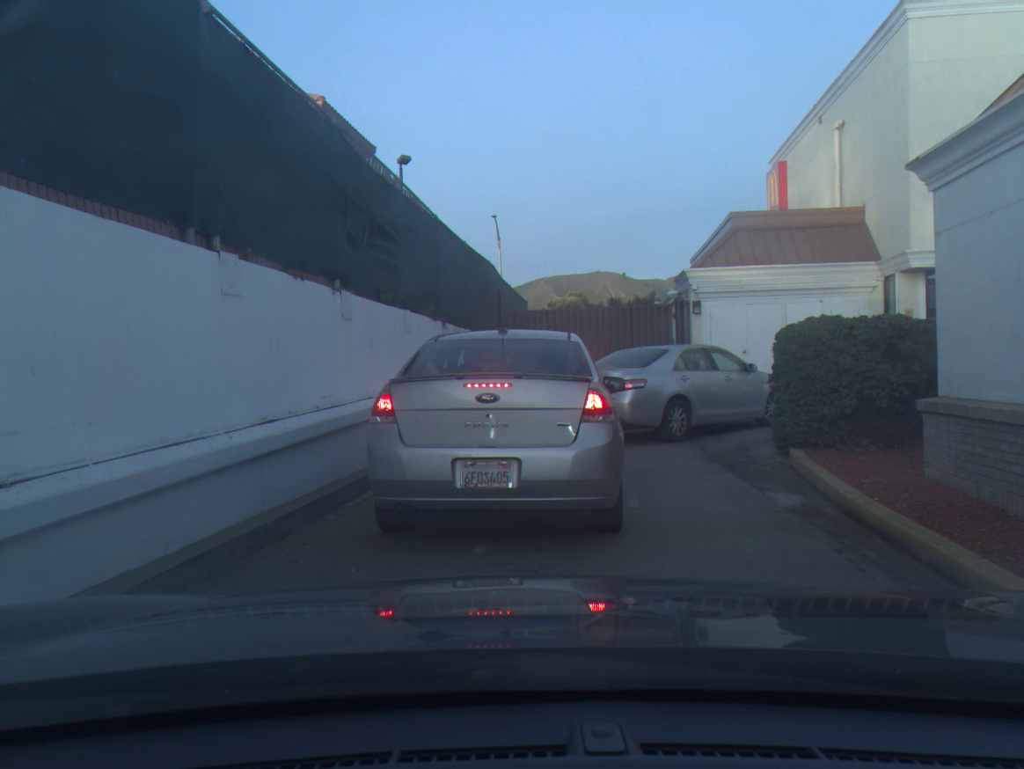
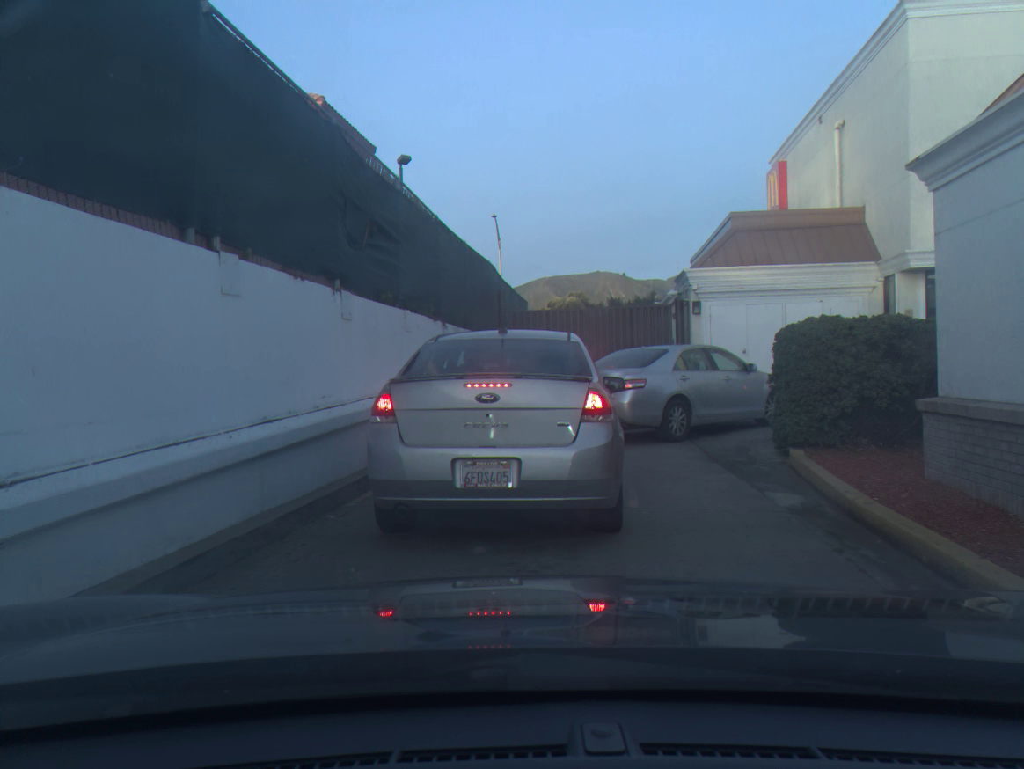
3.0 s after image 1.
(0.0, 0.0) m; 0°
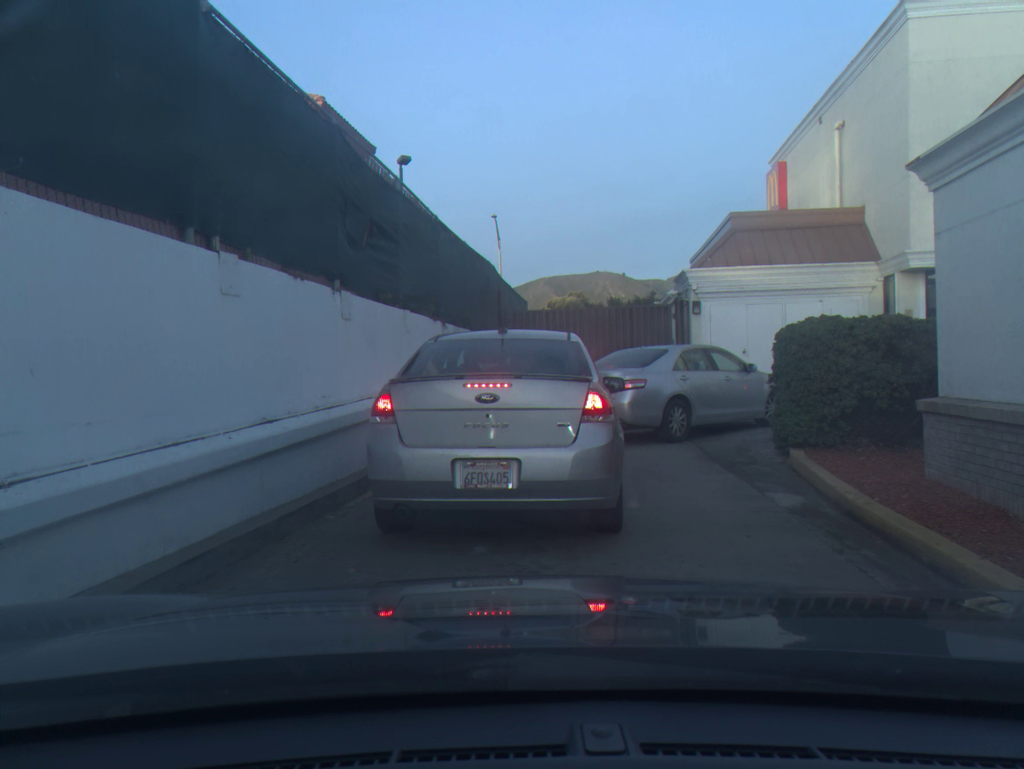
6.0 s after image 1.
(0.0, 0.0) m; 0°
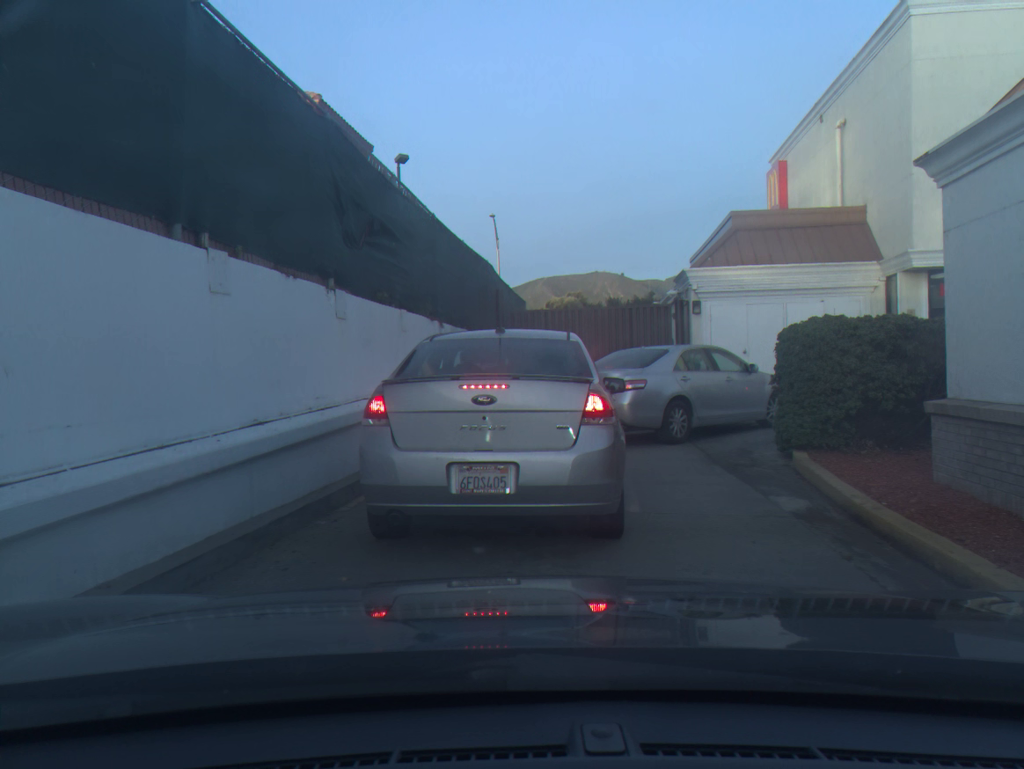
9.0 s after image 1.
(0.0, +0.1) m; 0°
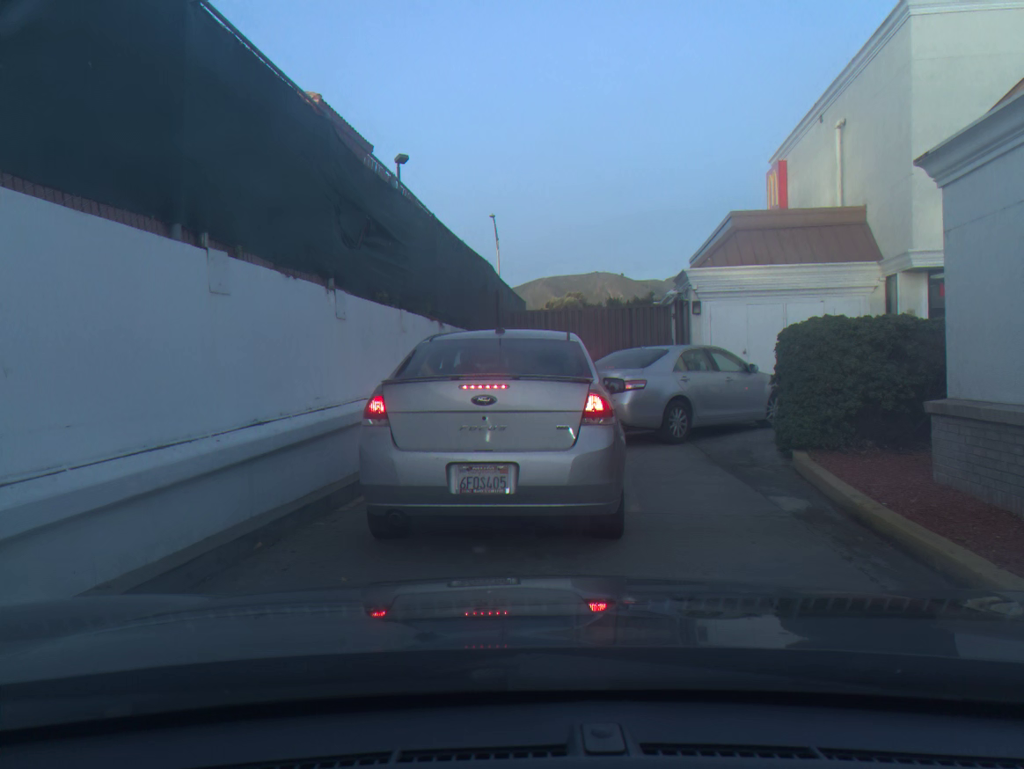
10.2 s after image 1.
(0.0, 0.0) m; 0°
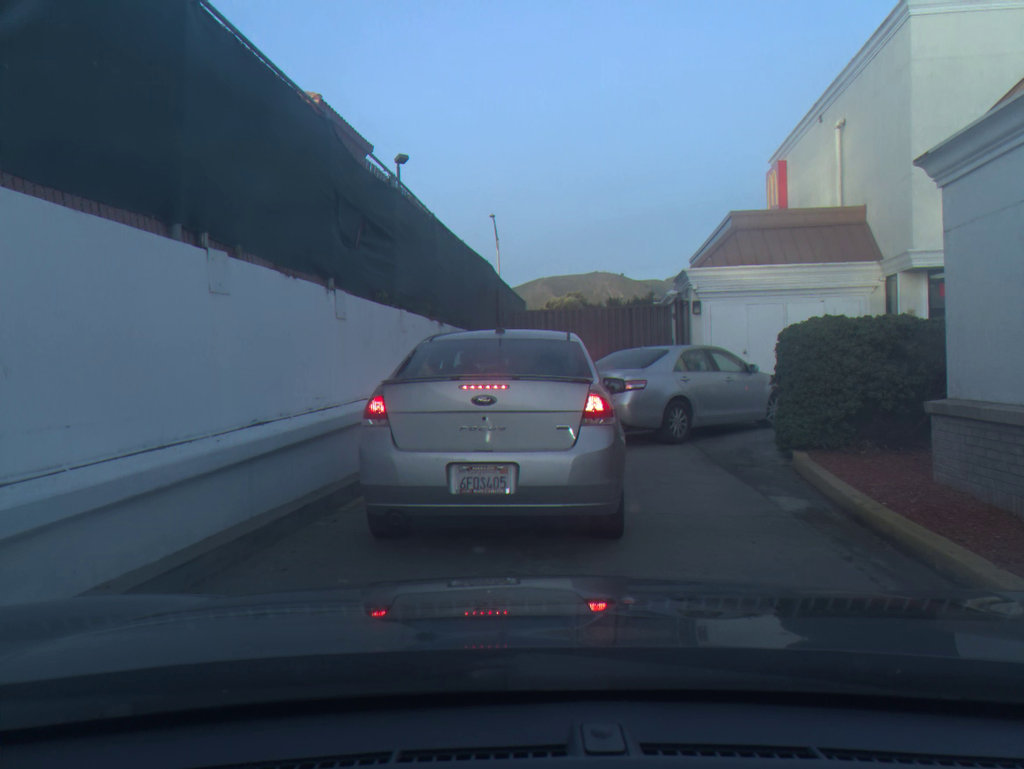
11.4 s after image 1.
(0.0, 0.0) m; 0°
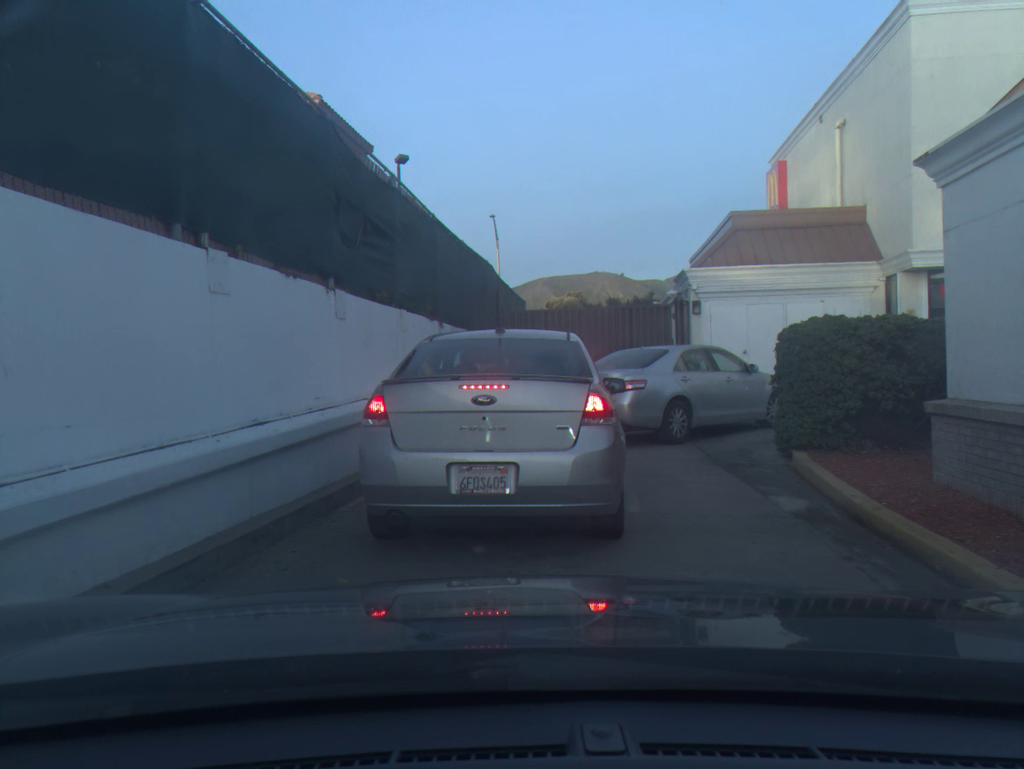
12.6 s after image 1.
(0.0, 0.0) m; 0°
